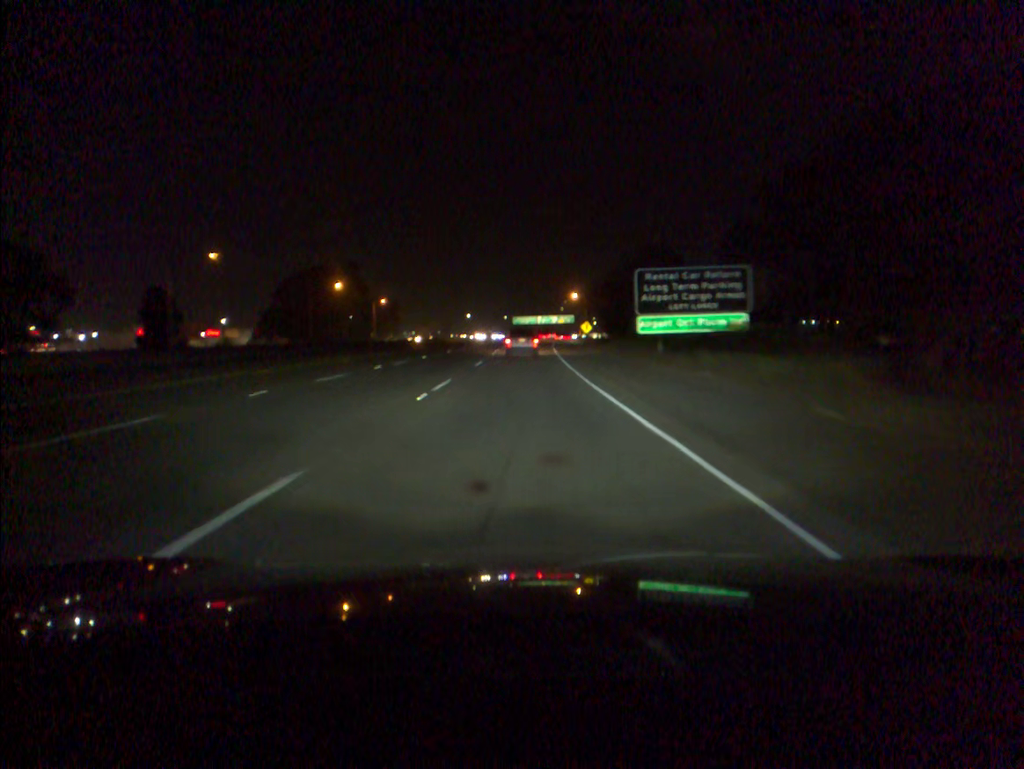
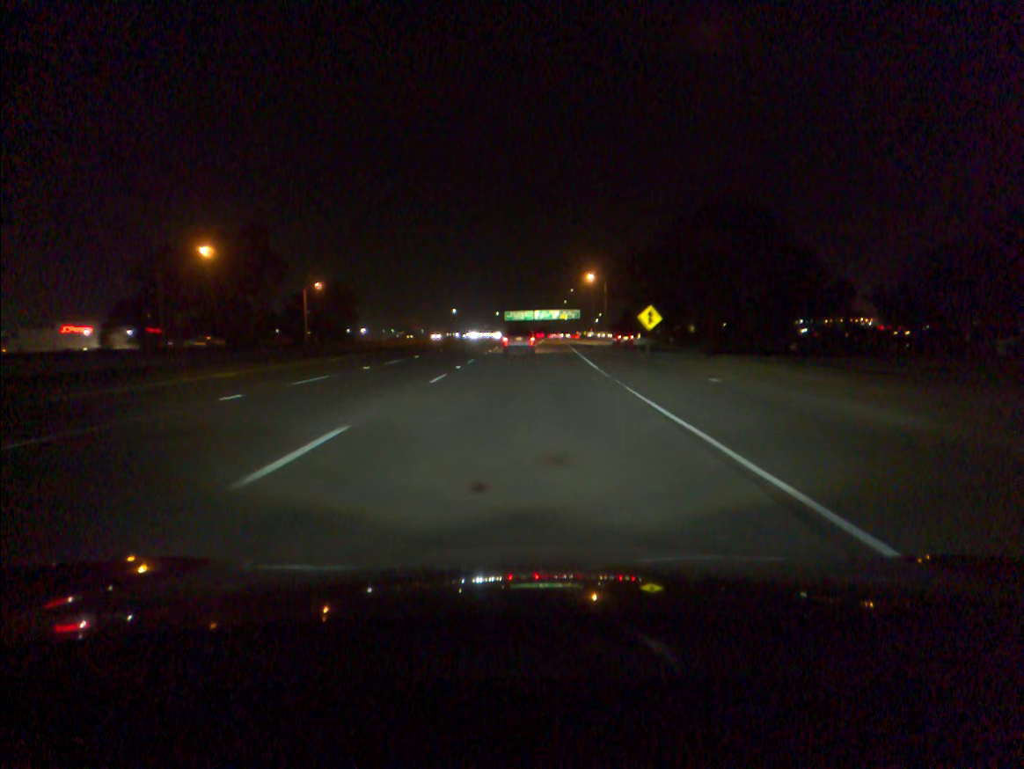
(+0.2, +59.4) m; 0°
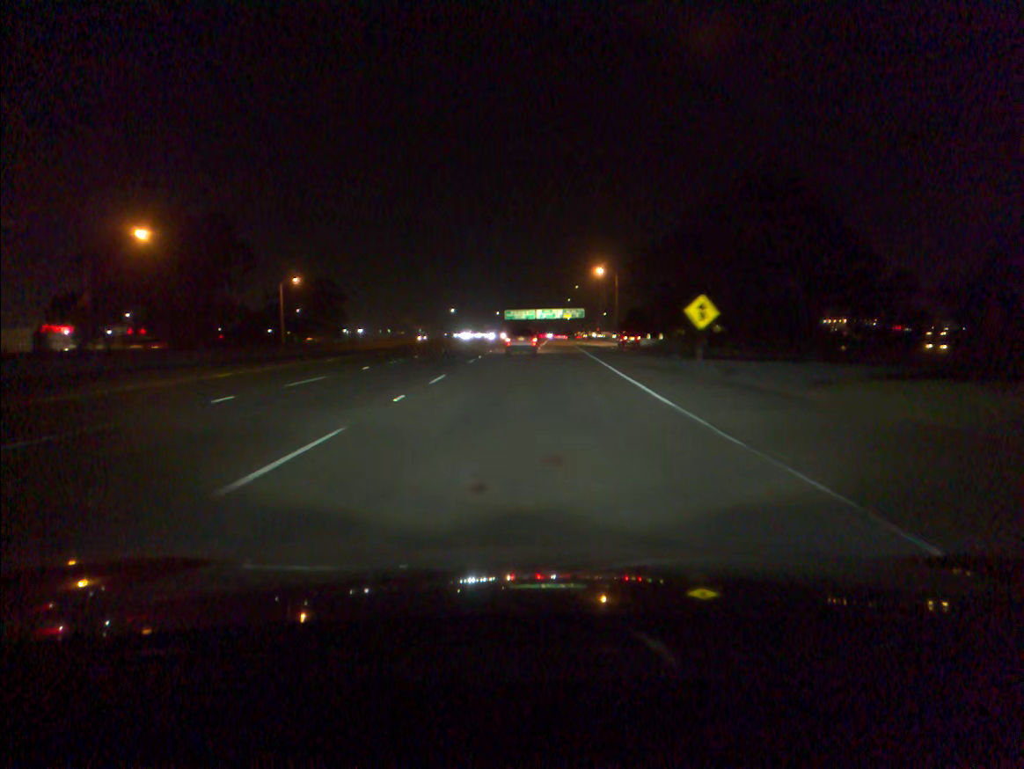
(0.0, +14.8) m; 0°
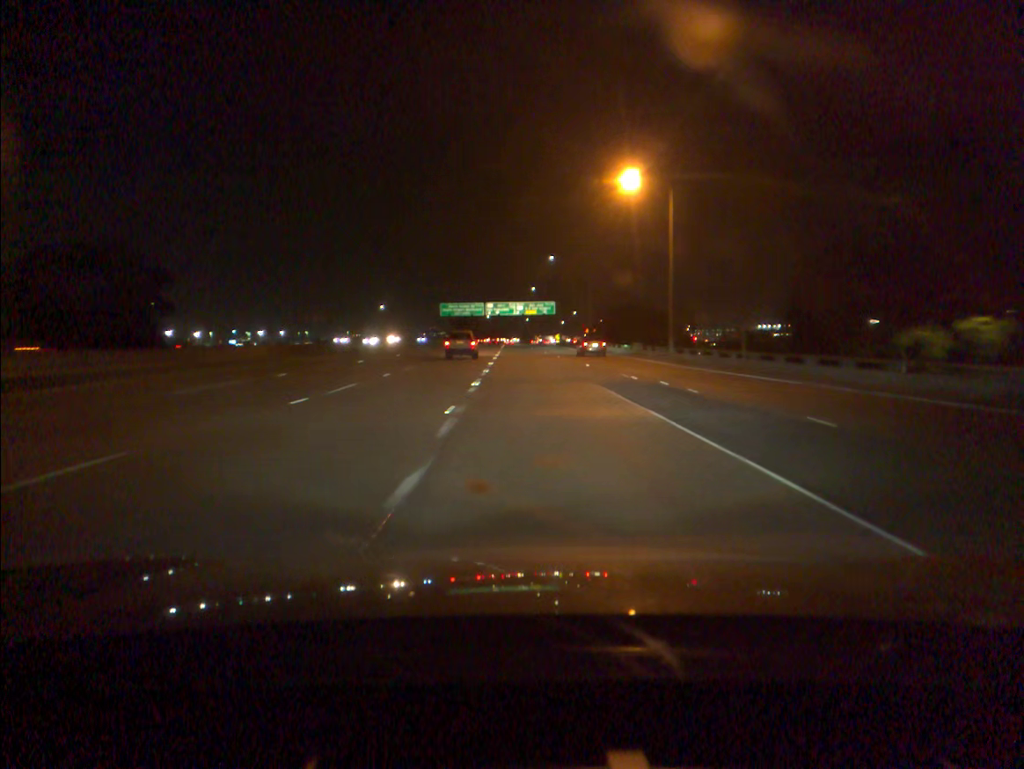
(+2.4, +74.9) m; +3°
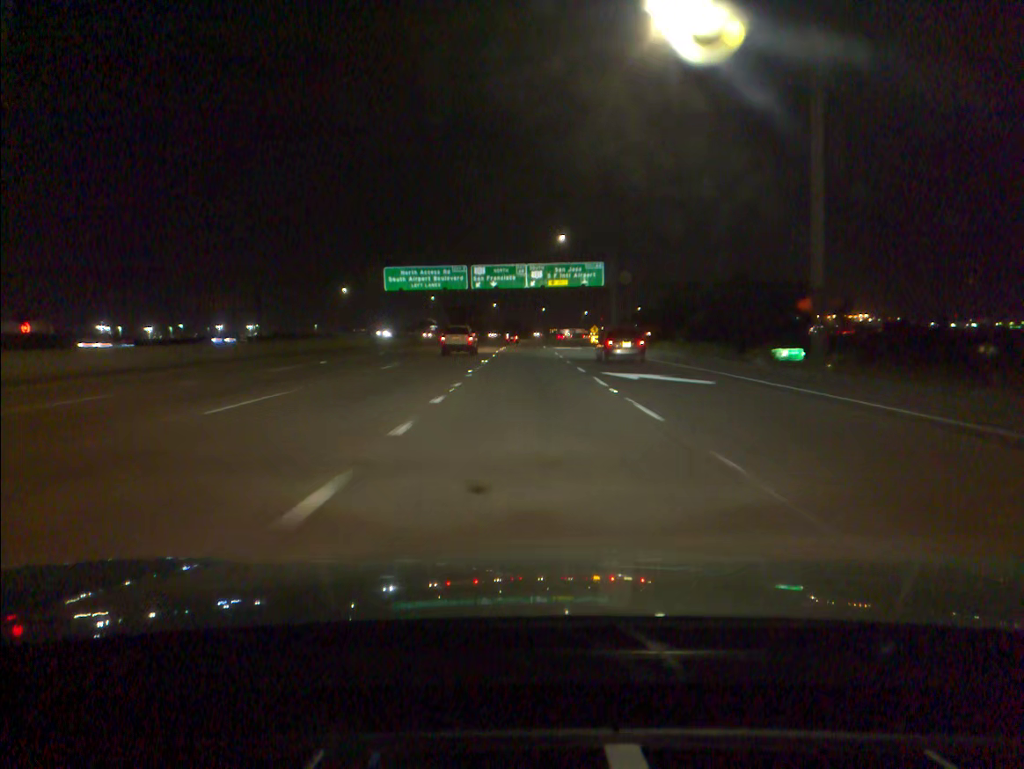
(-0.8, +79.0) m; -1°
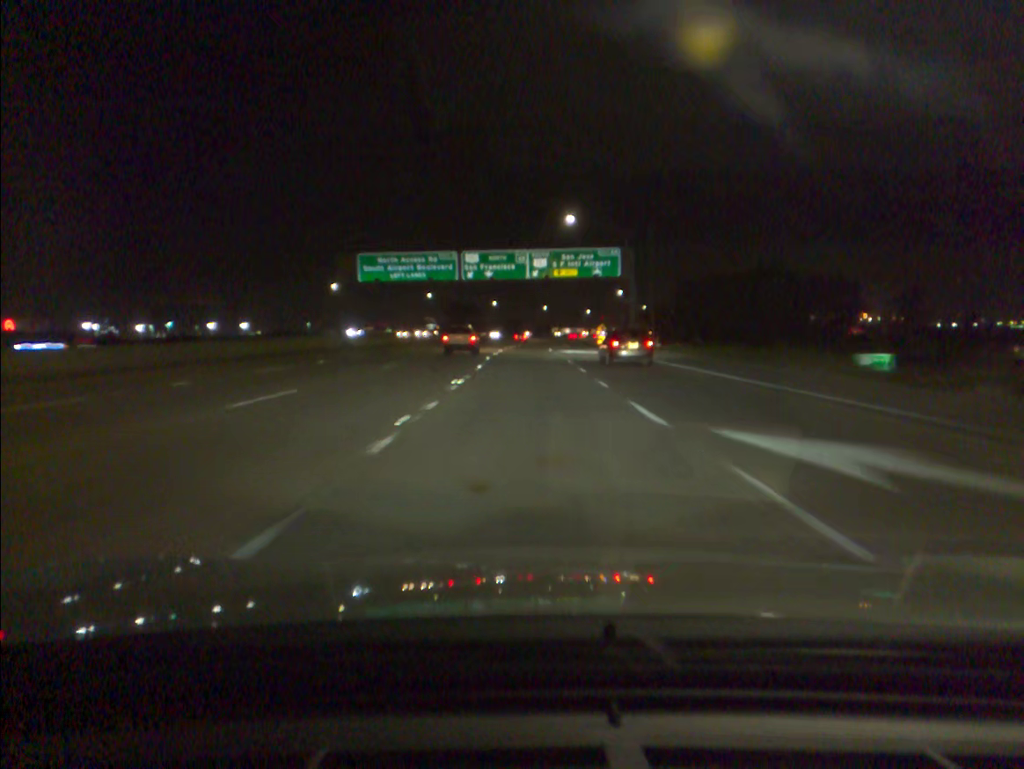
(0.0, +15.4) m; 0°
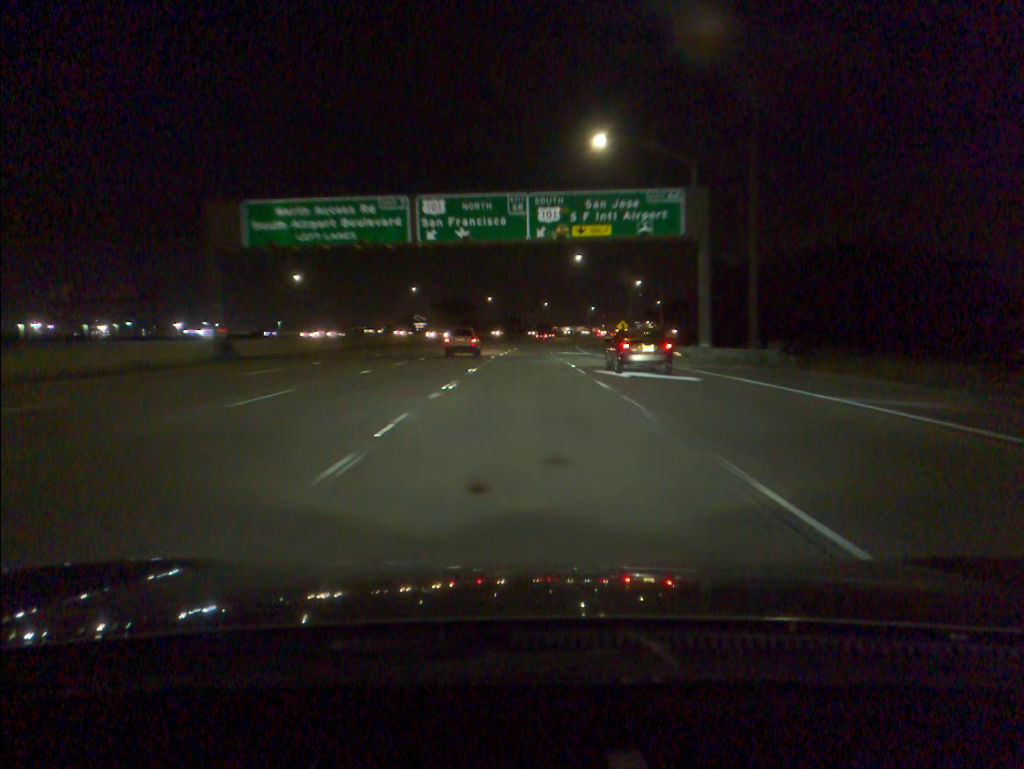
(0.0, +29.2) m; 0°
